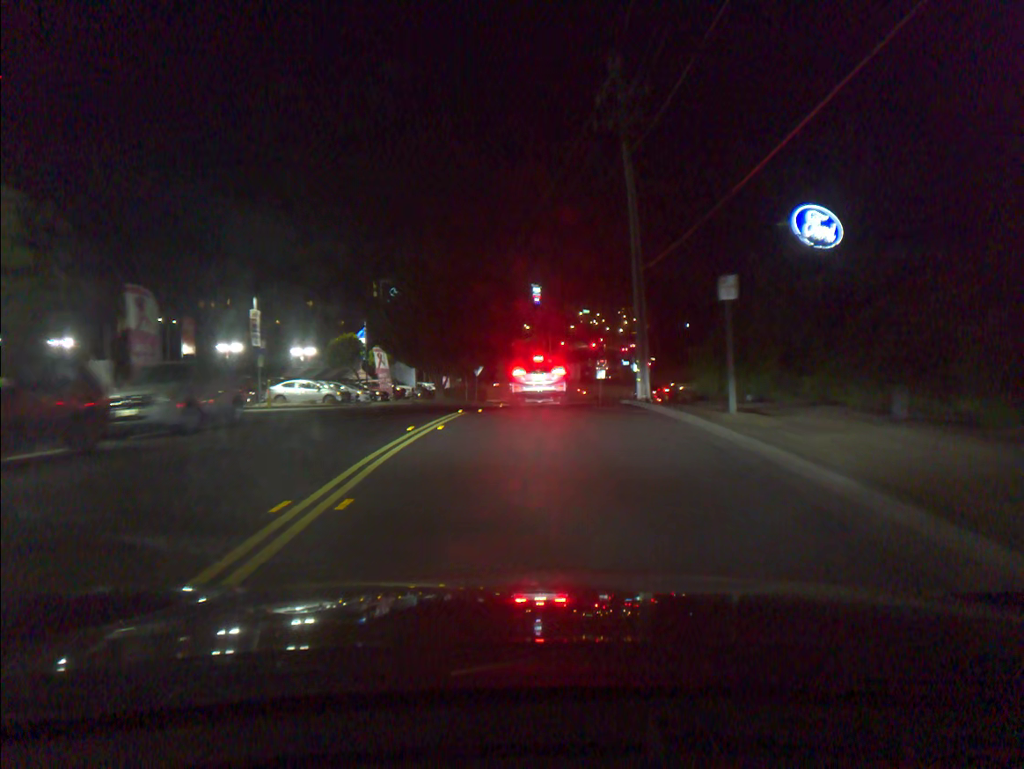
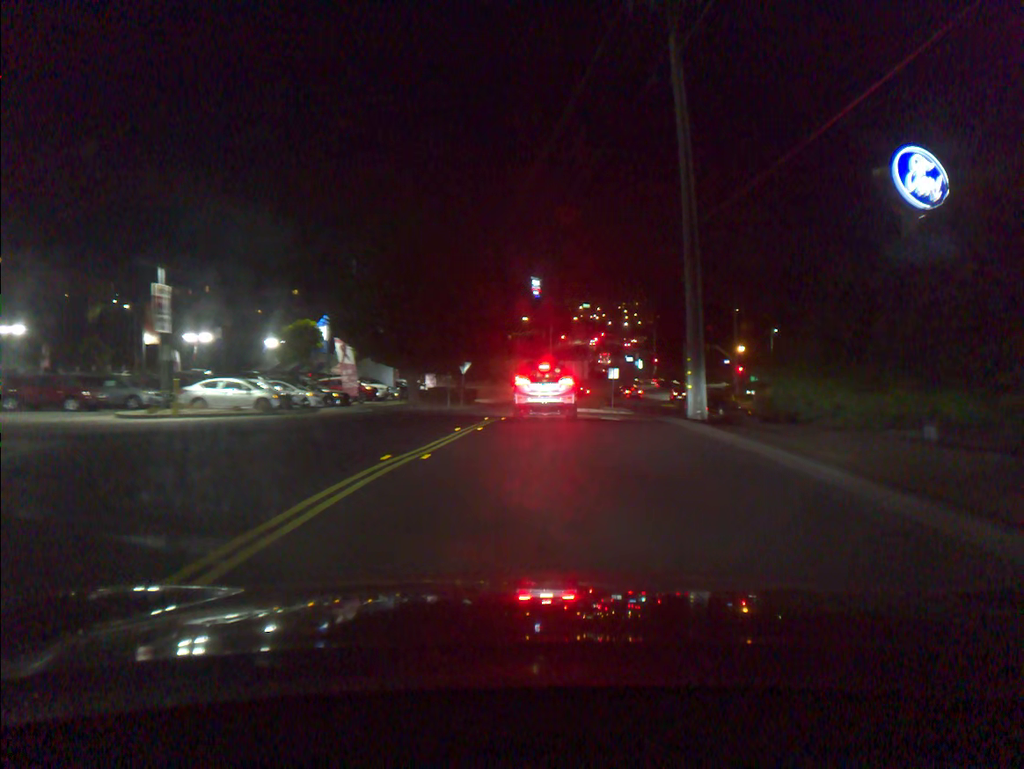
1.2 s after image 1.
(0.0, +10.5) m; +1°
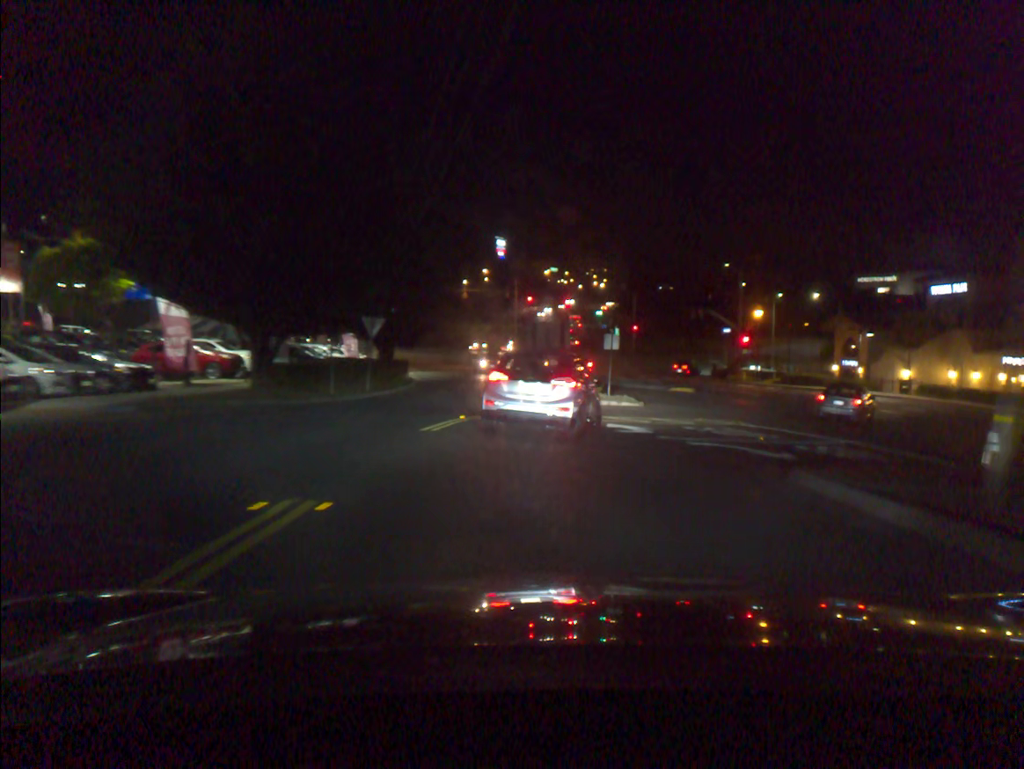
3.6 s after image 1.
(+0.3, +17.7) m; +2°
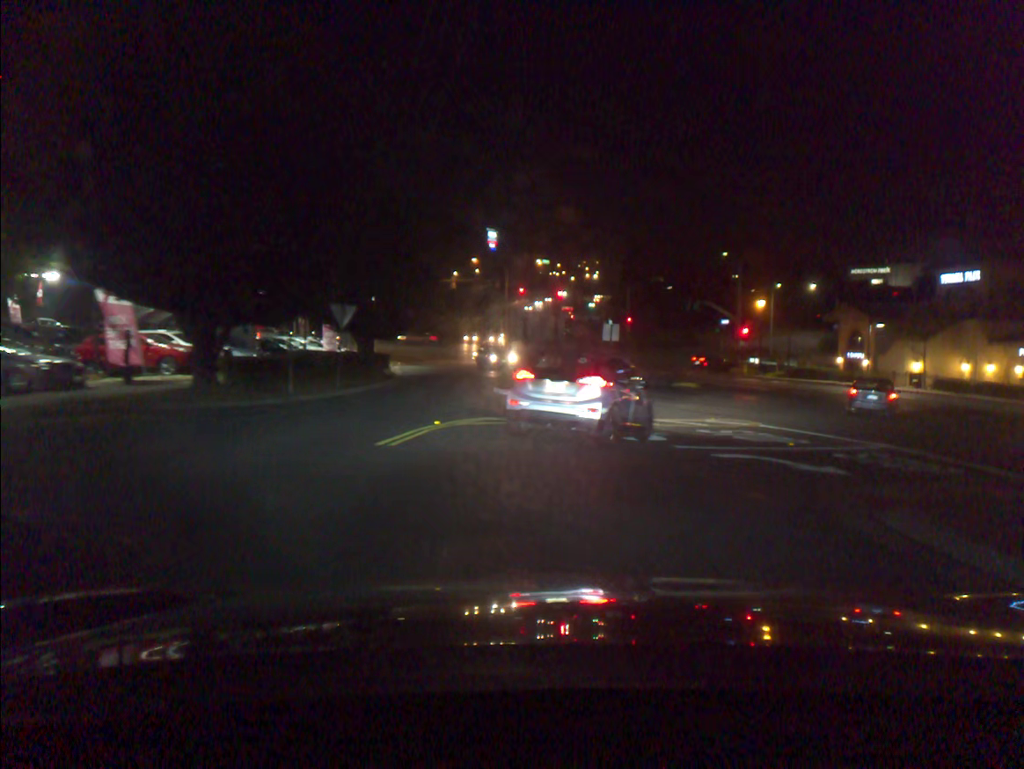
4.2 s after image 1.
(0.0, +3.2) m; +1°
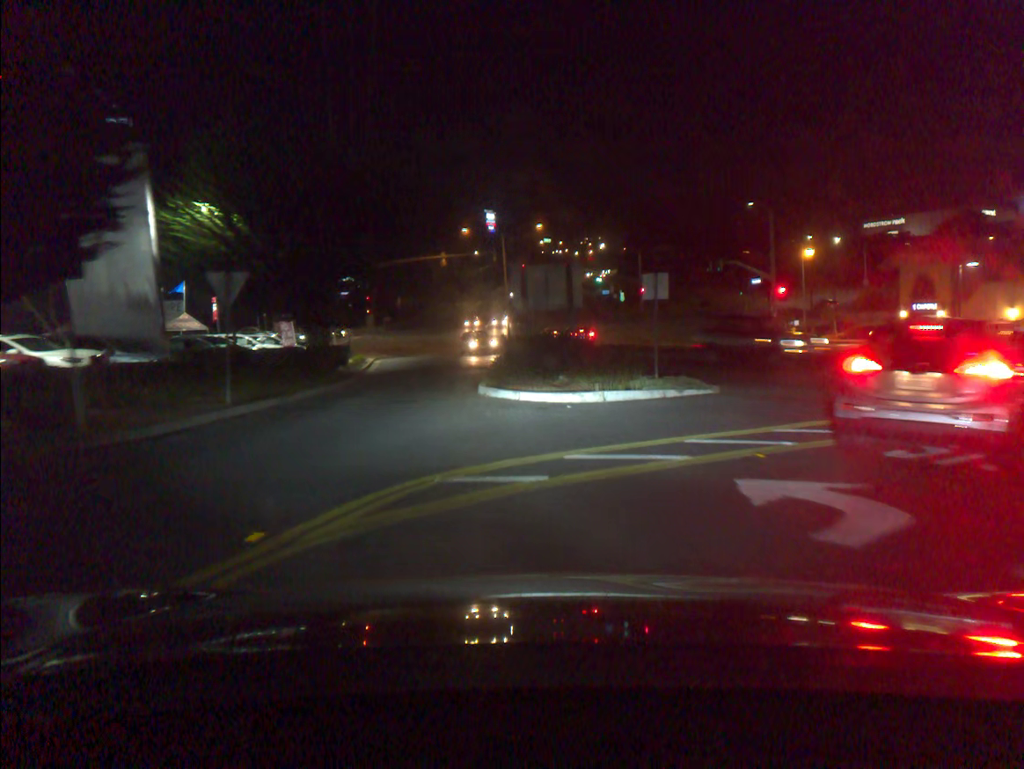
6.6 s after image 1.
(-0.1, +10.1) m; 0°
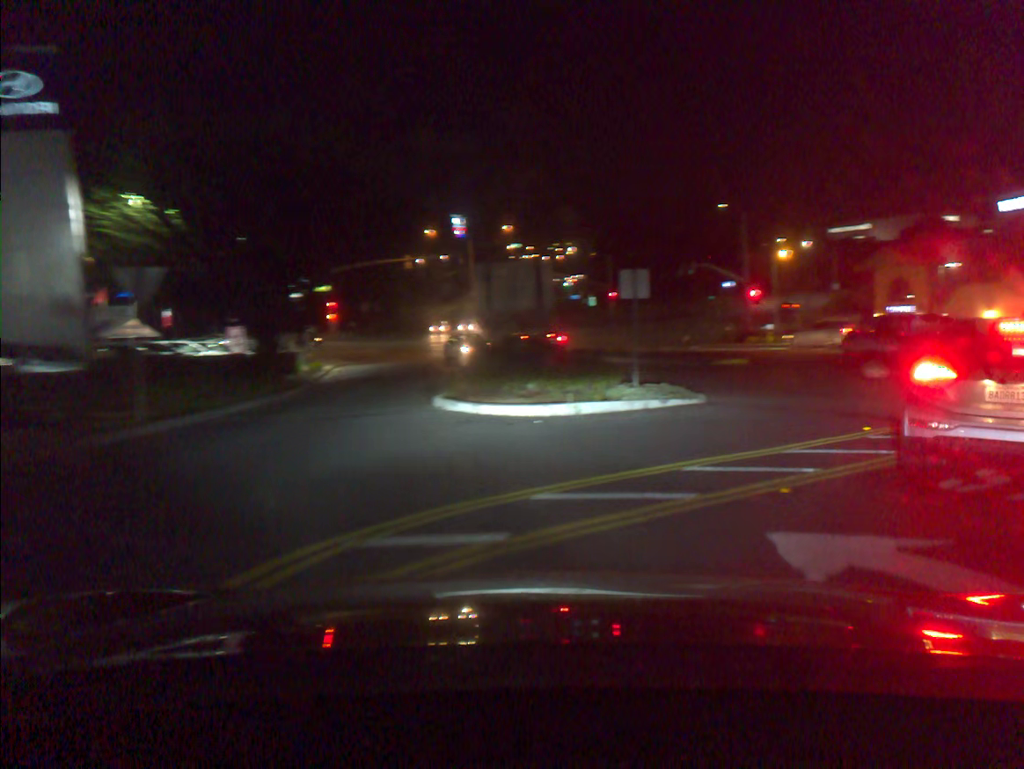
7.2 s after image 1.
(+0.1, +2.1) m; +7°
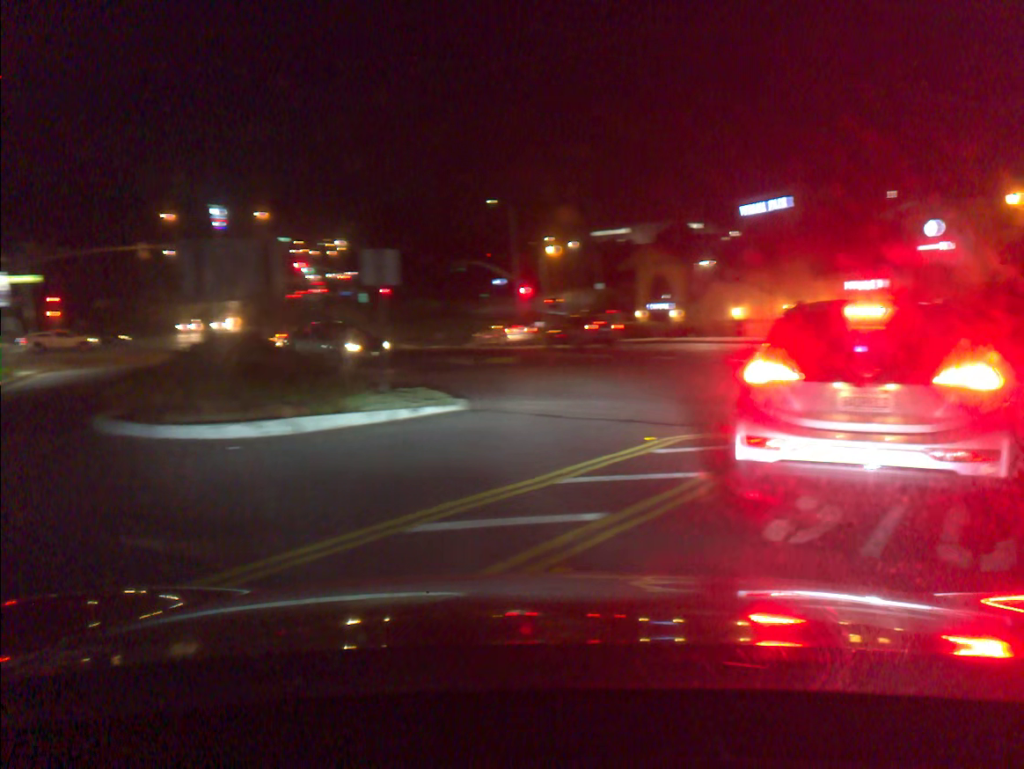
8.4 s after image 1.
(+0.6, +2.9) m; +21°
